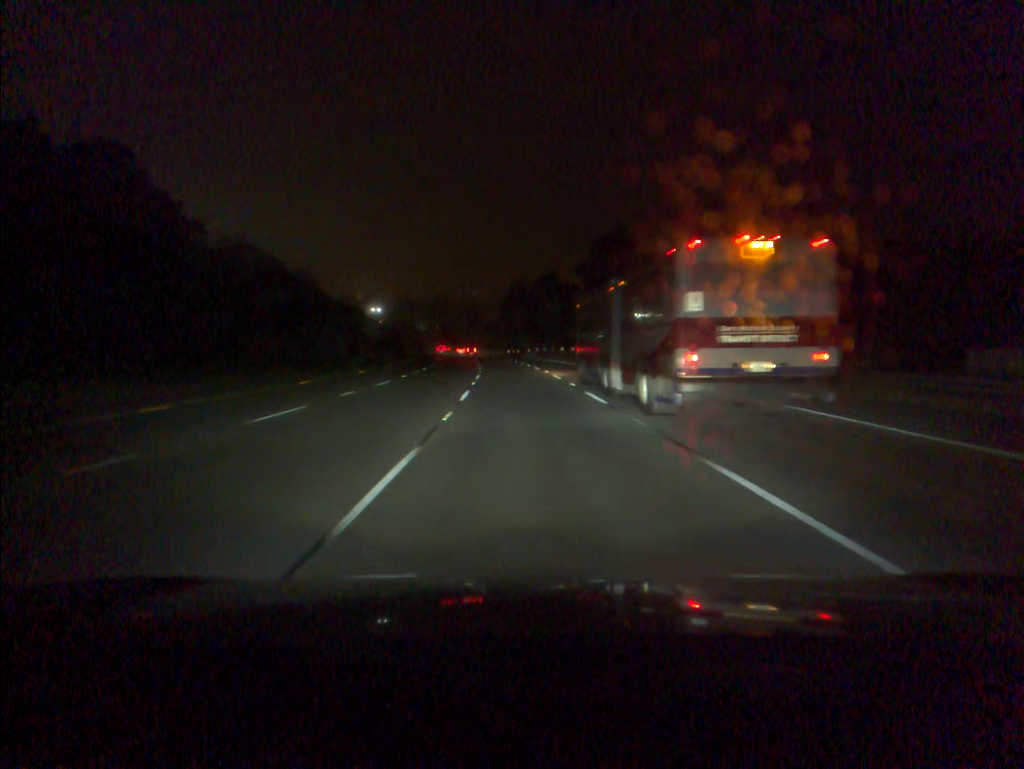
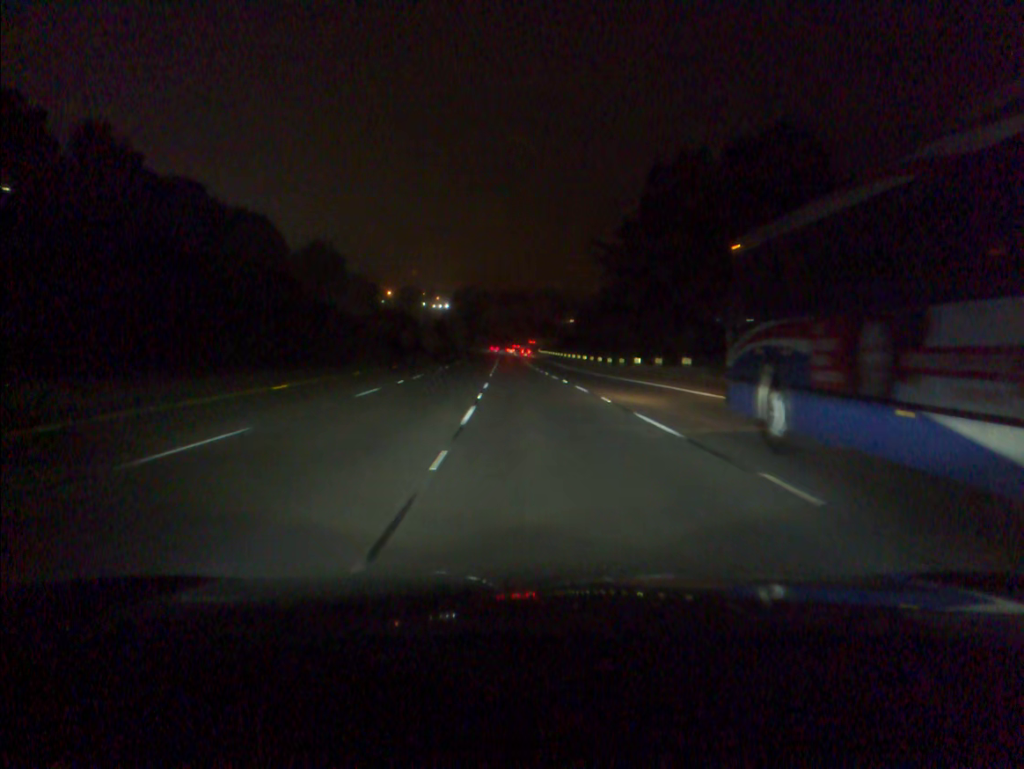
(-5.2, +93.7) m; -6°
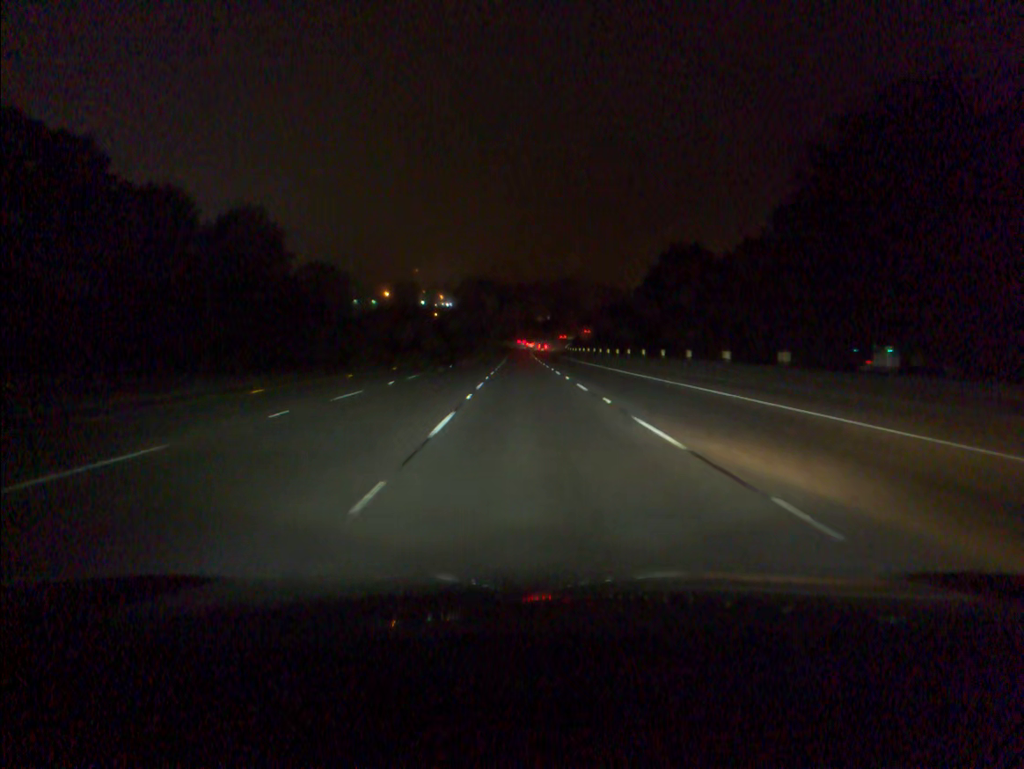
(-1.2, +75.3) m; -1°
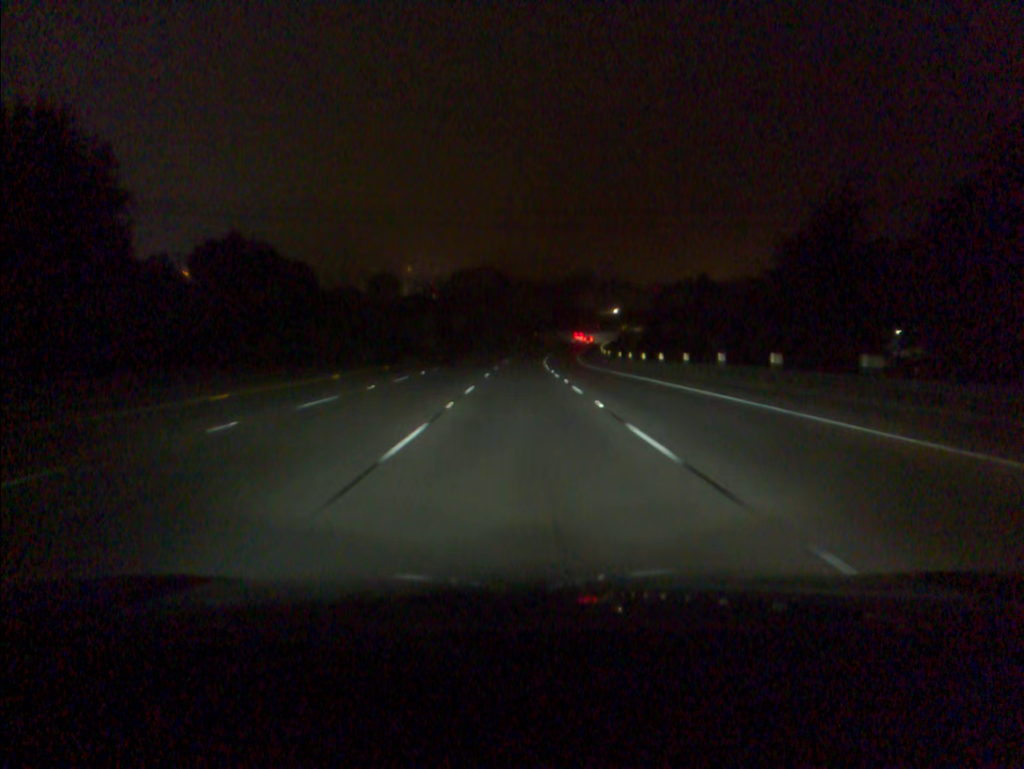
(-0.3, +75.5) m; 0°
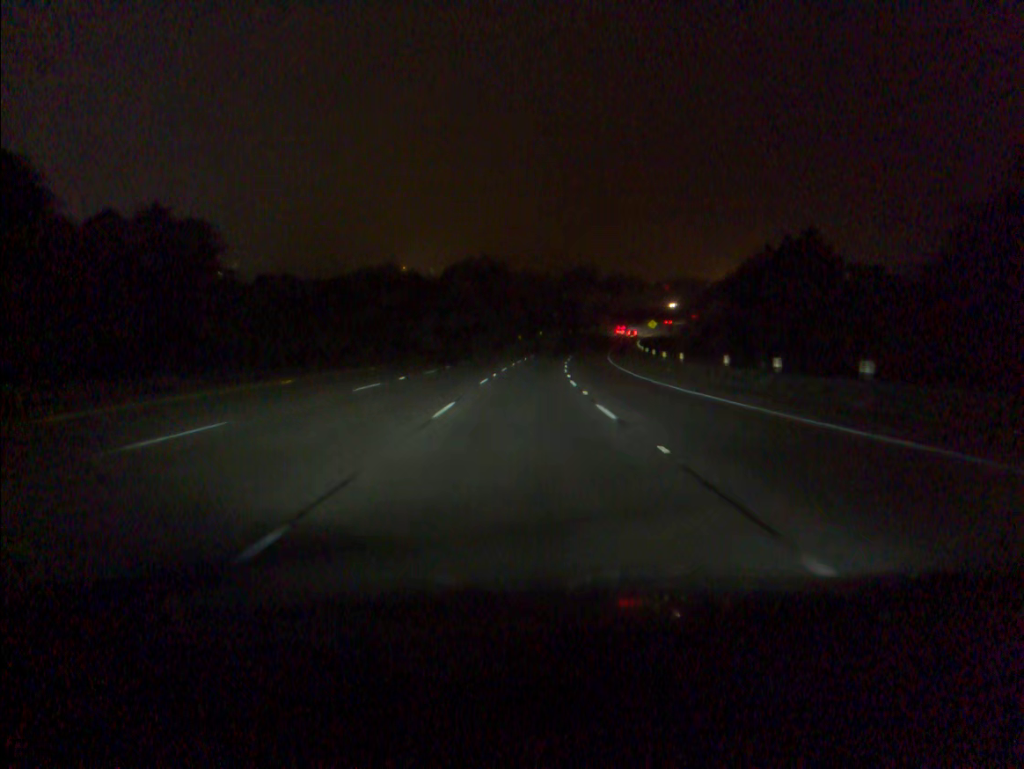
(-0.1, +37.8) m; 0°
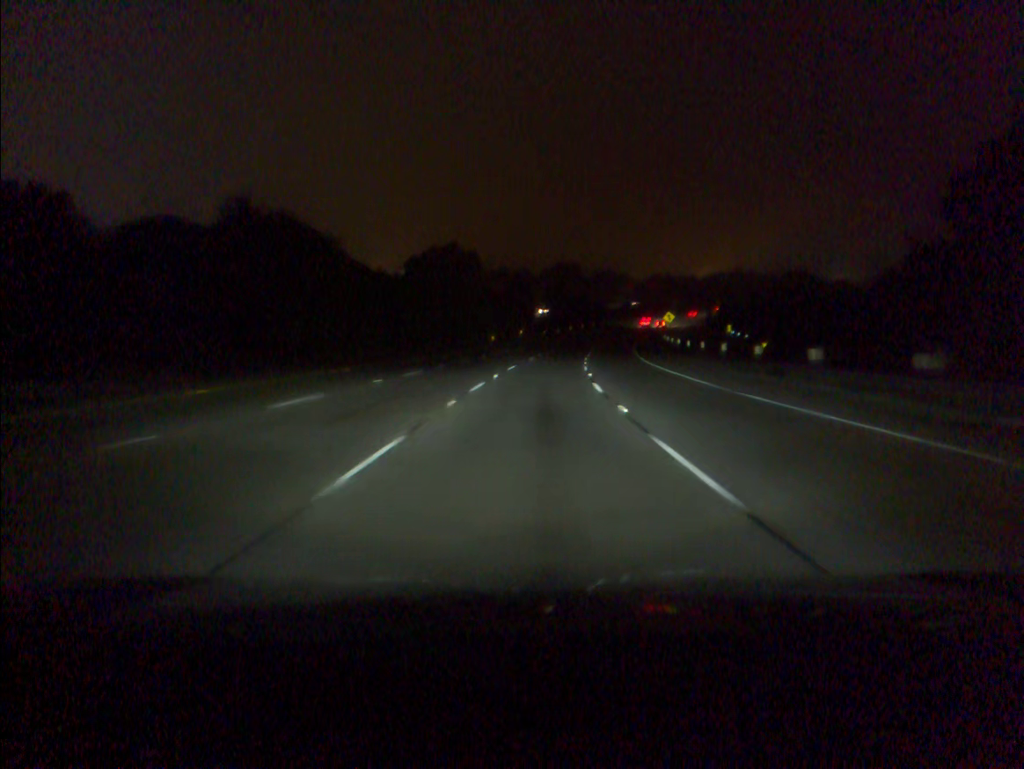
(+0.4, +37.7) m; +1°
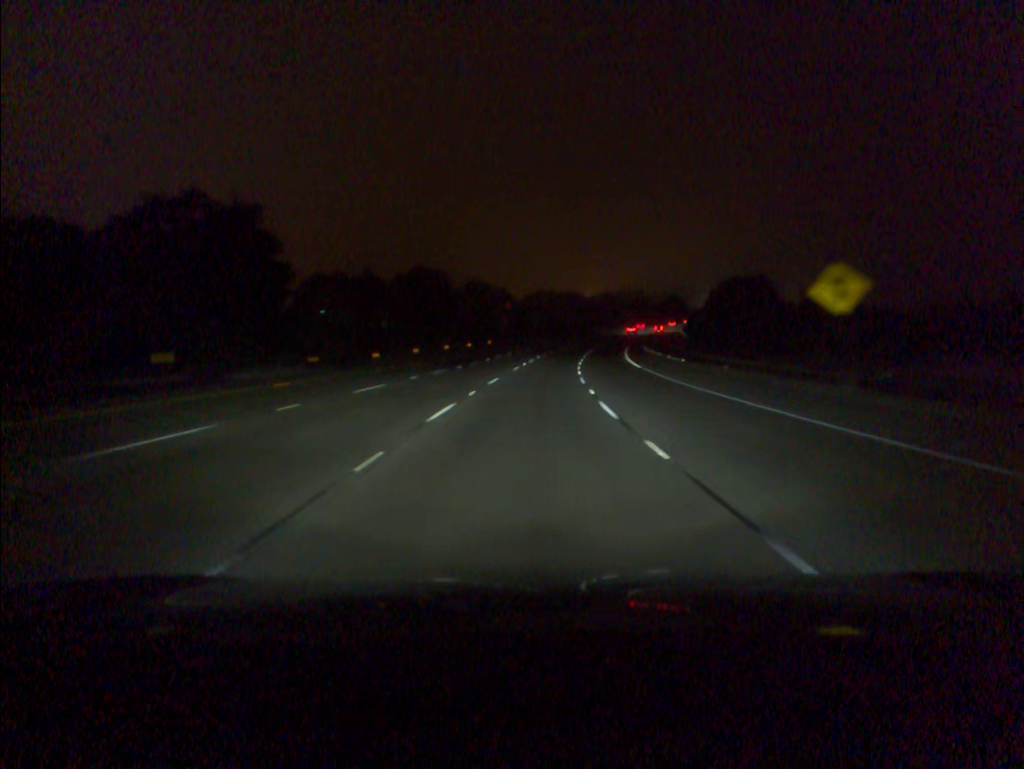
(+7.7, +93.3) m; +9°
